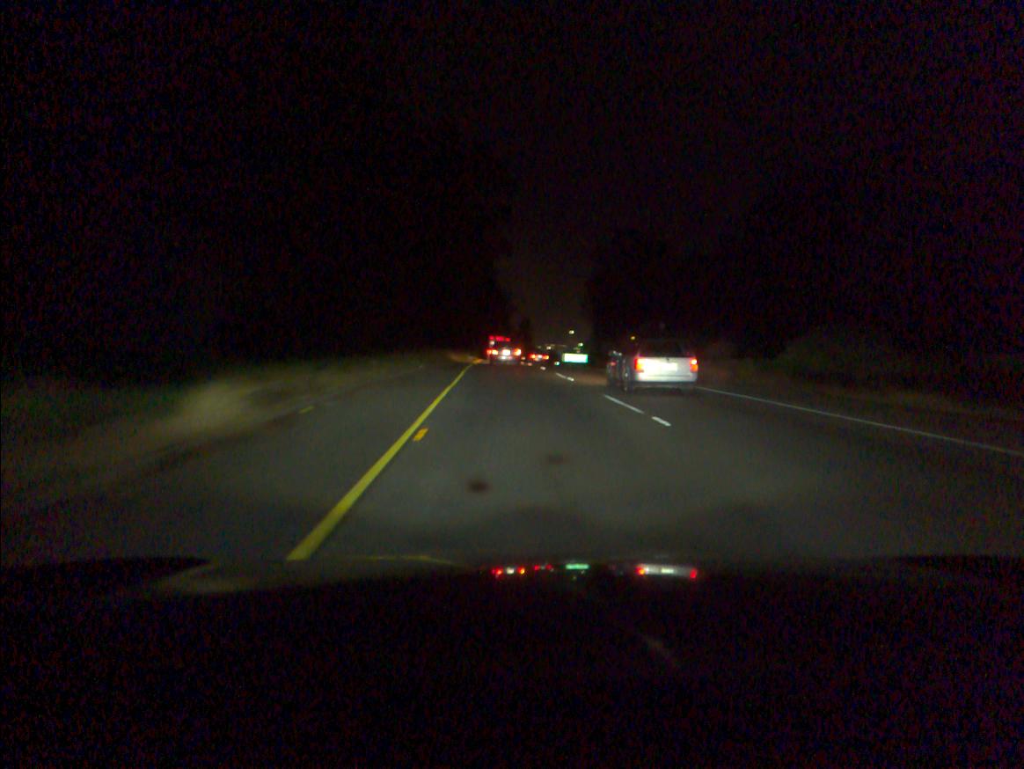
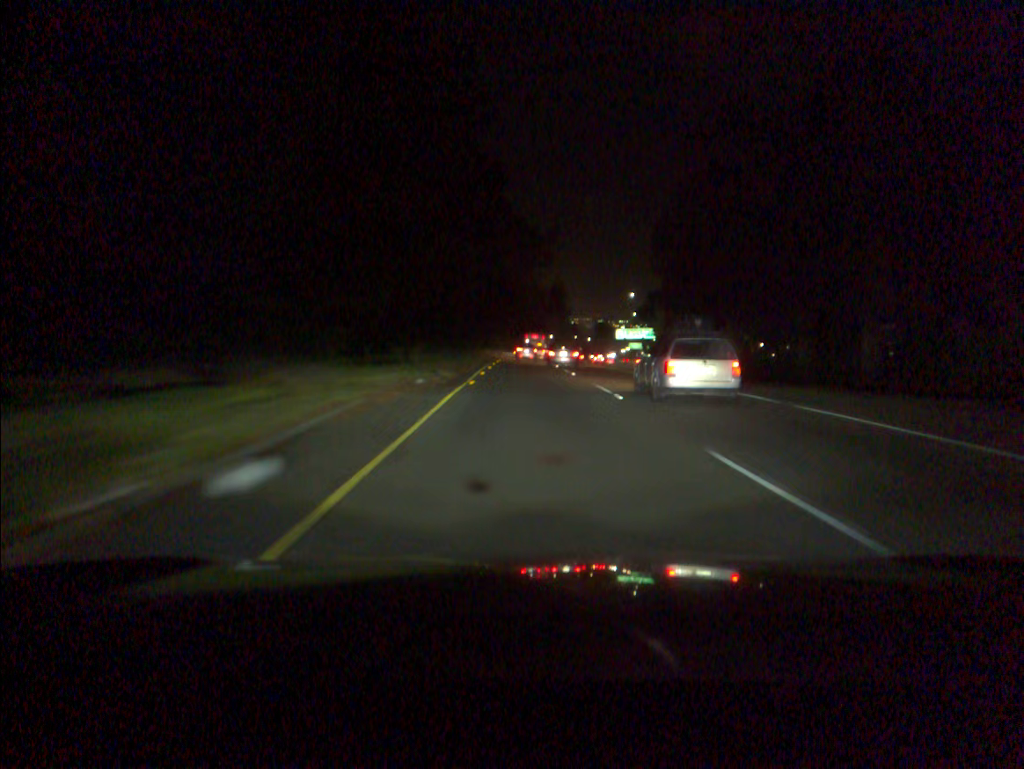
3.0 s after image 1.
(-2.1, +68.7) m; -1°
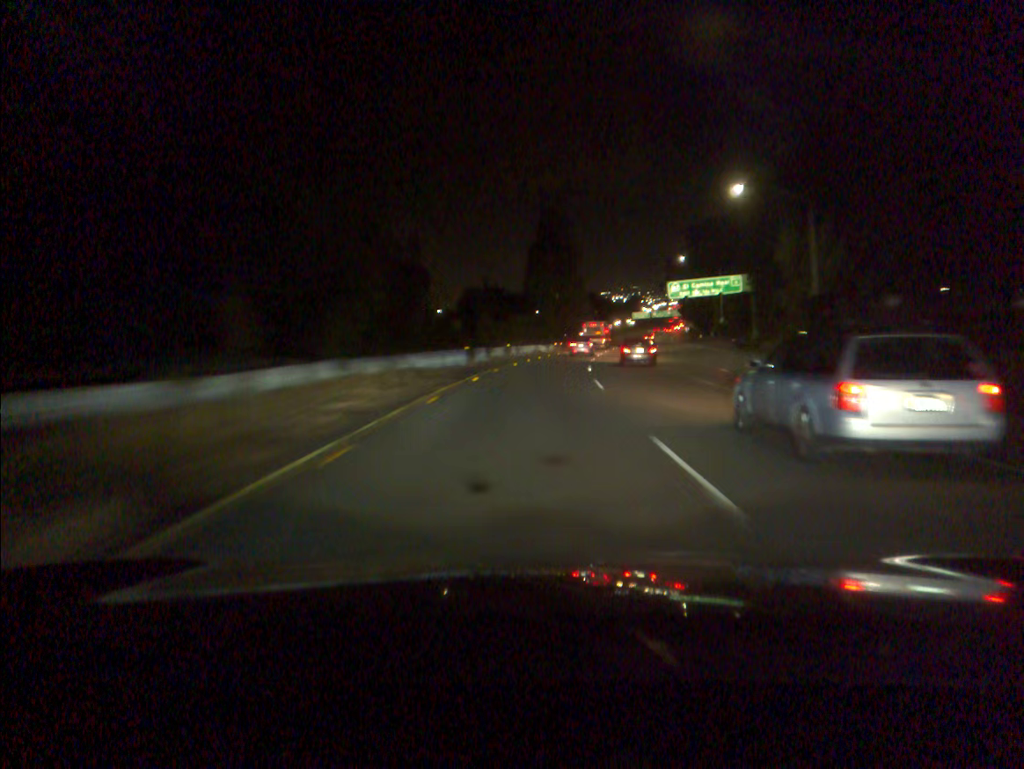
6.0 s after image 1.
(+0.5, +74.2) m; +1°
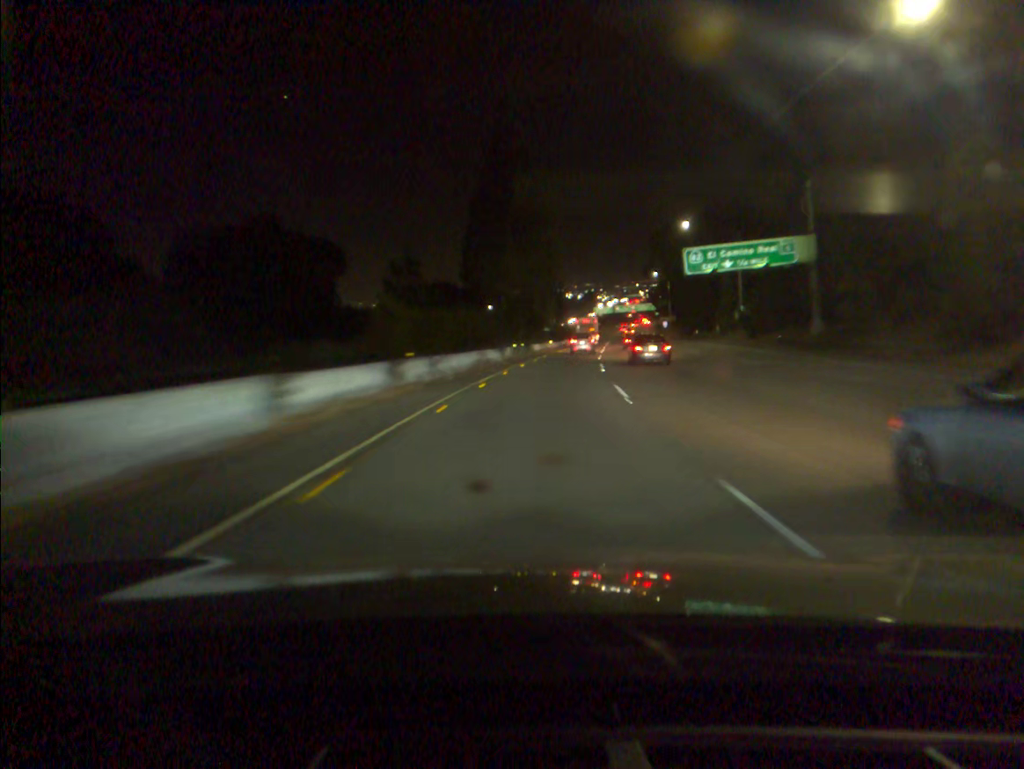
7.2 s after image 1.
(+0.9, +32.0) m; +3°
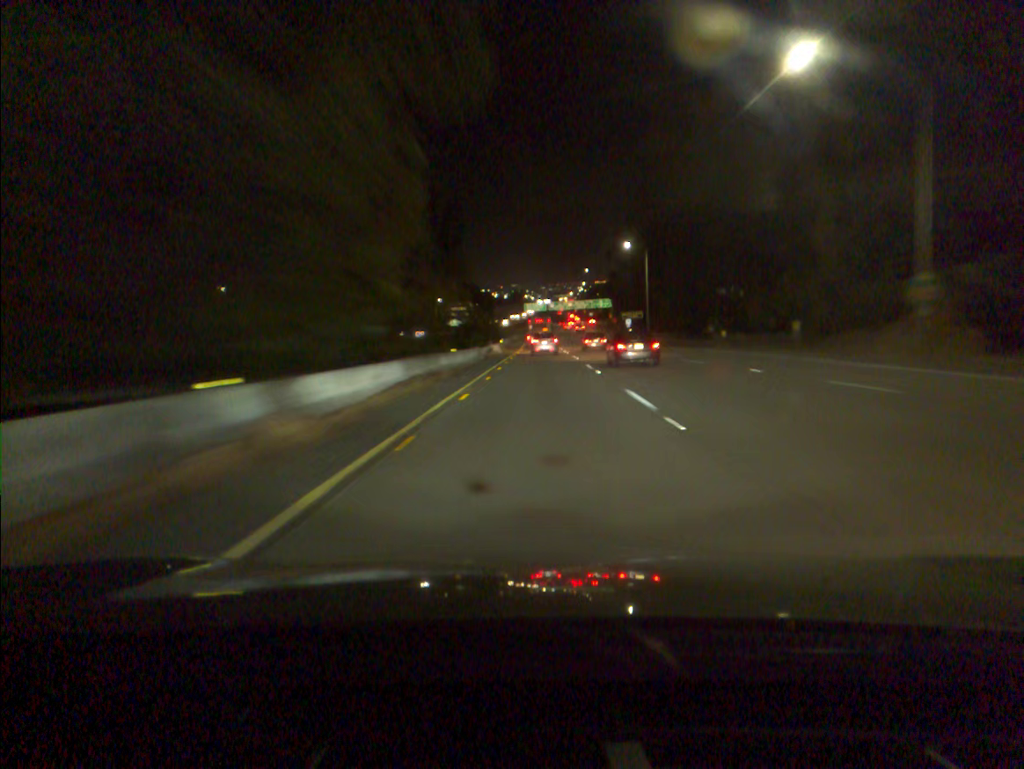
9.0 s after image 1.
(+2.5, +50.0) m; +5°
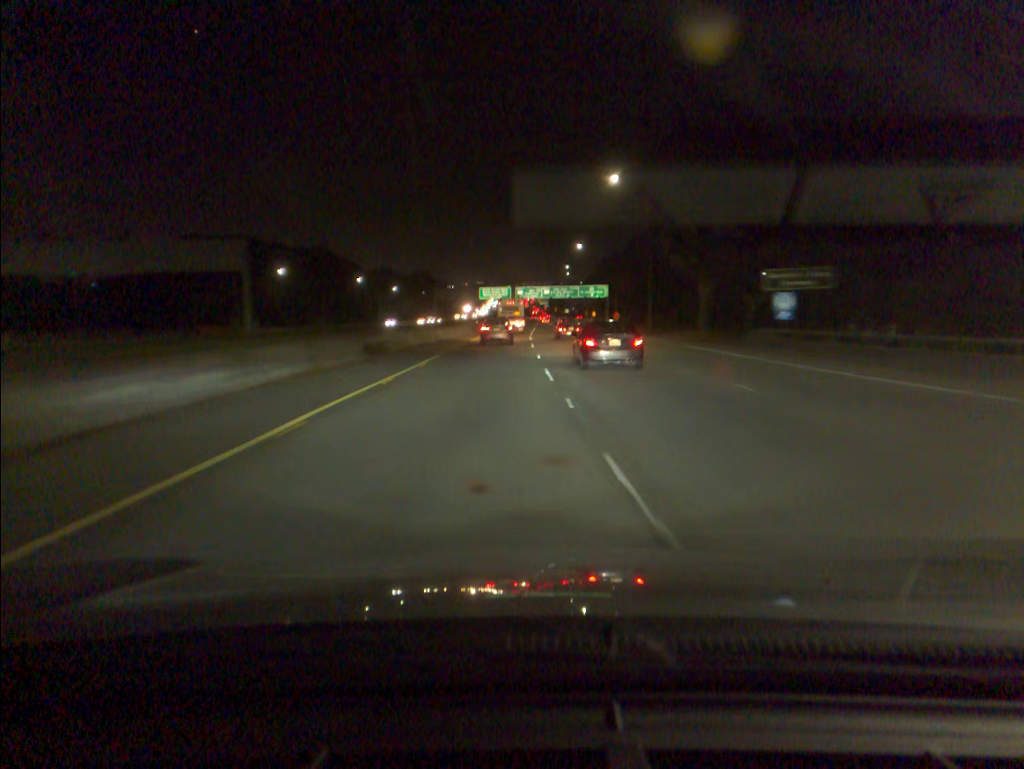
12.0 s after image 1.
(+2.5, +85.6) m; +3°
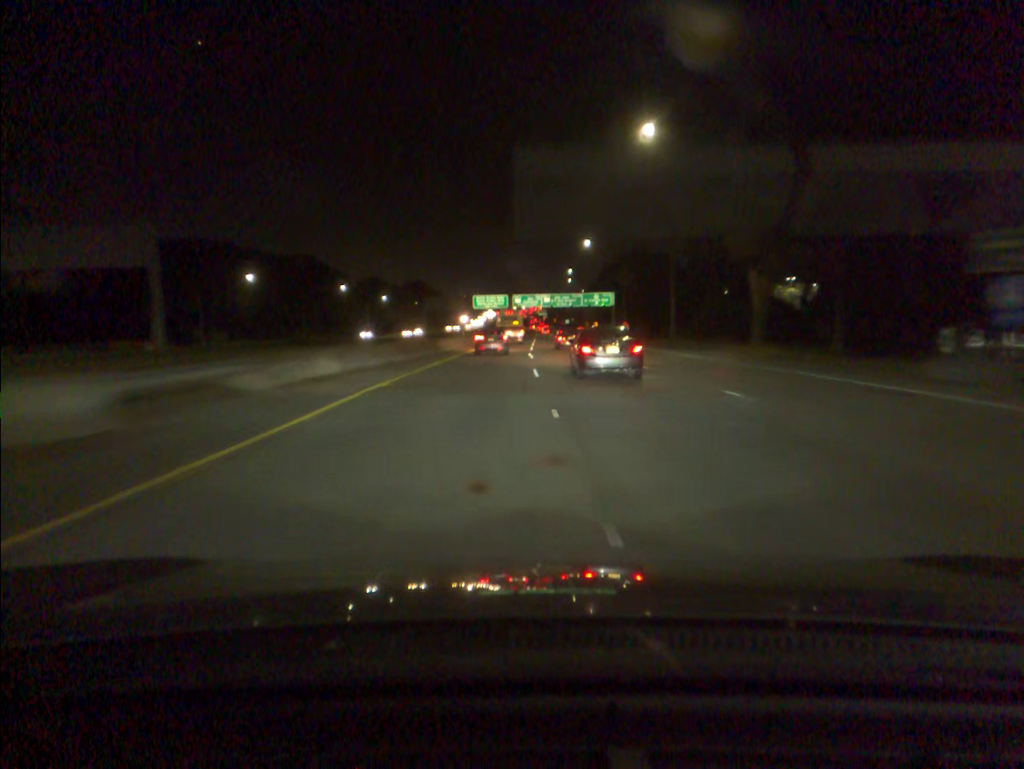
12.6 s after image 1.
(0.0, +17.3) m; 0°
